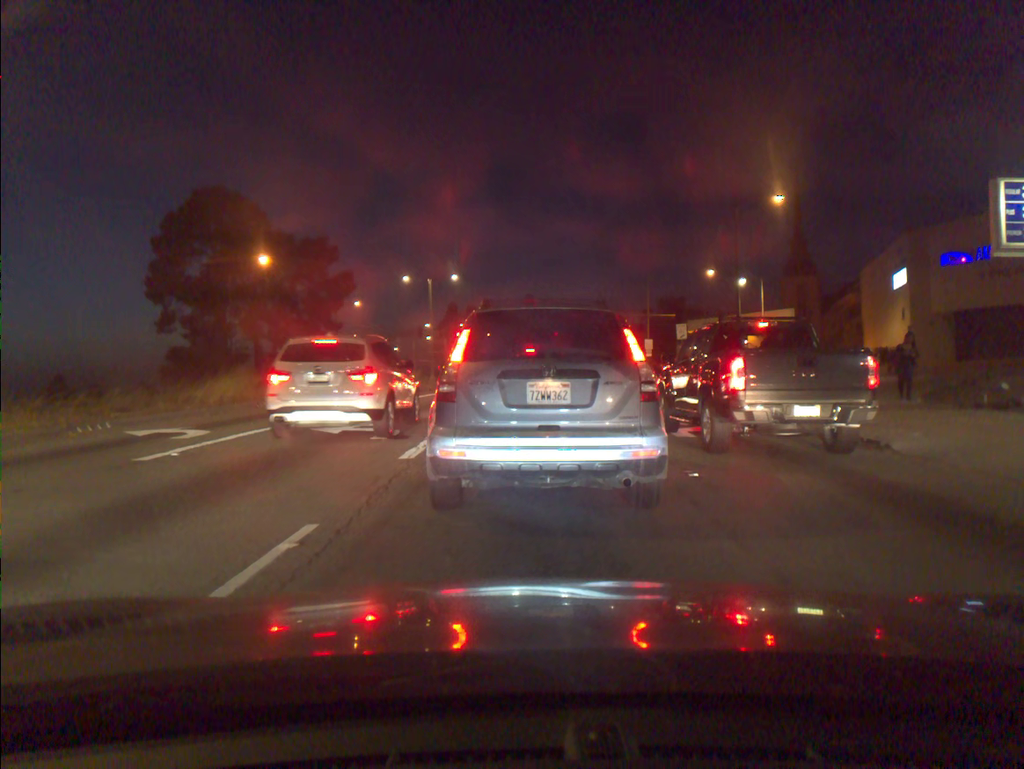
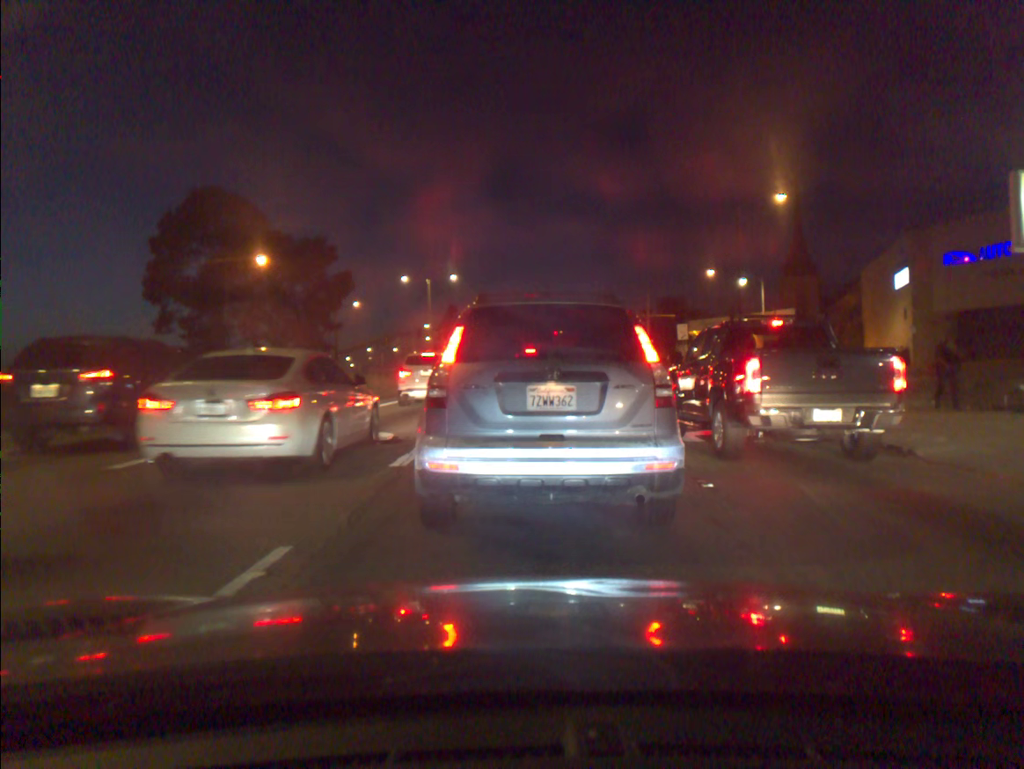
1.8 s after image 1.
(0.0, +0.7) m; -1°
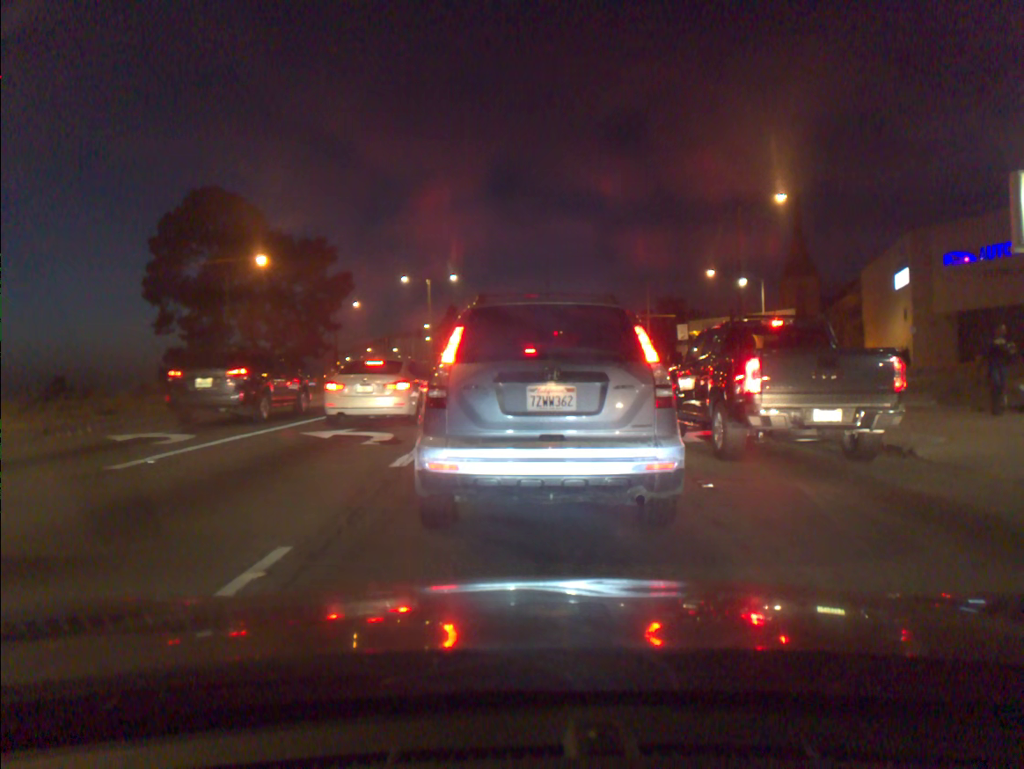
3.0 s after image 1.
(0.0, 0.0) m; 0°
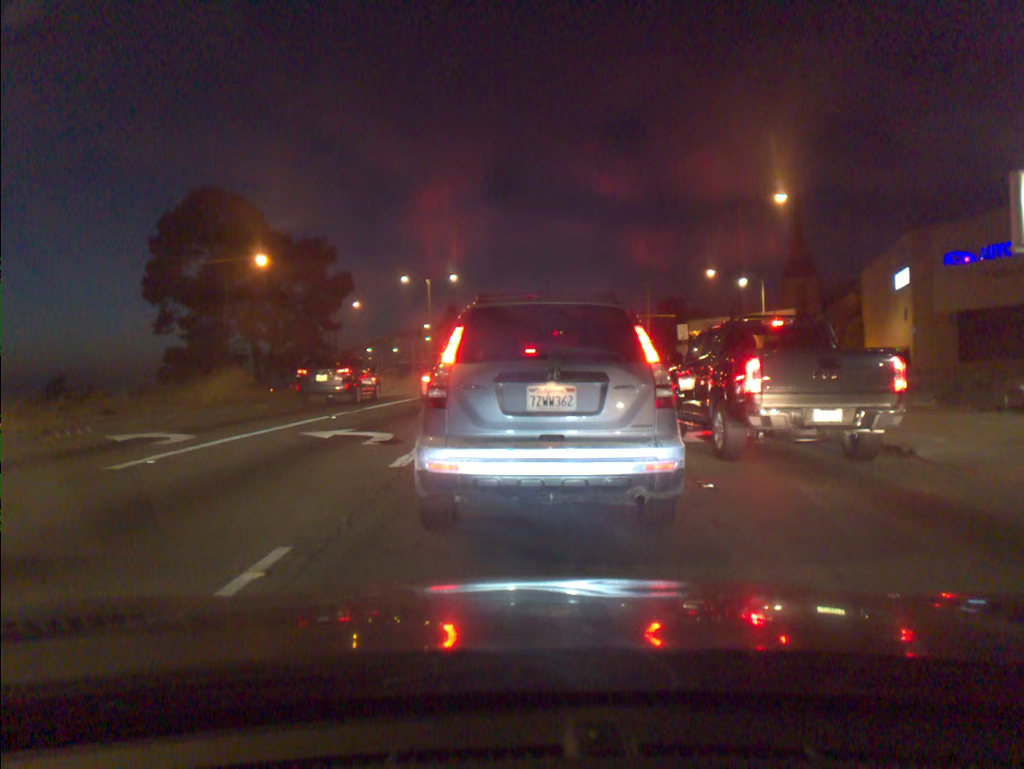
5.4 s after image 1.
(0.0, 0.0) m; -1°
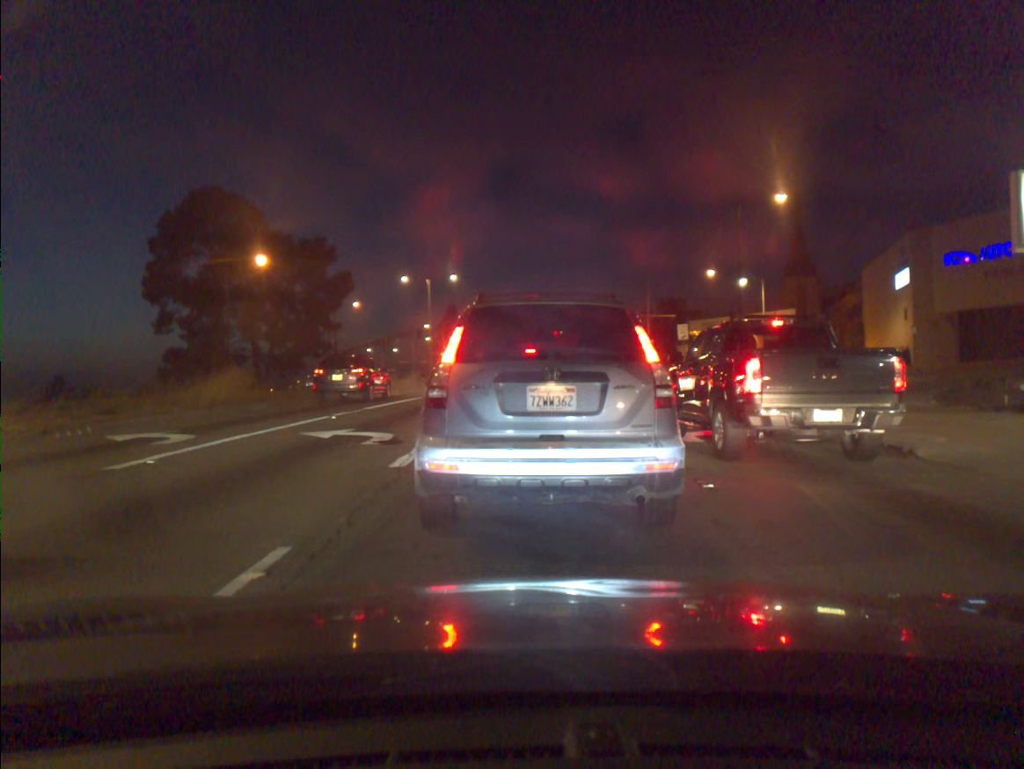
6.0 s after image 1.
(0.0, 0.0) m; 0°
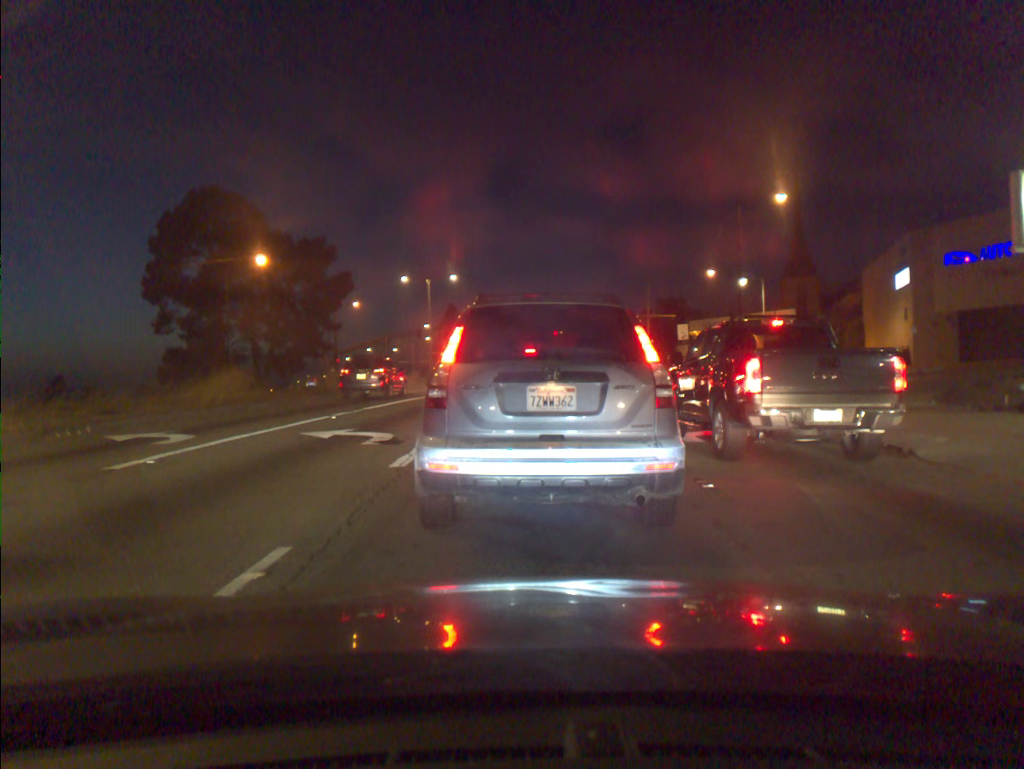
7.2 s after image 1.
(0.0, 0.0) m; 0°
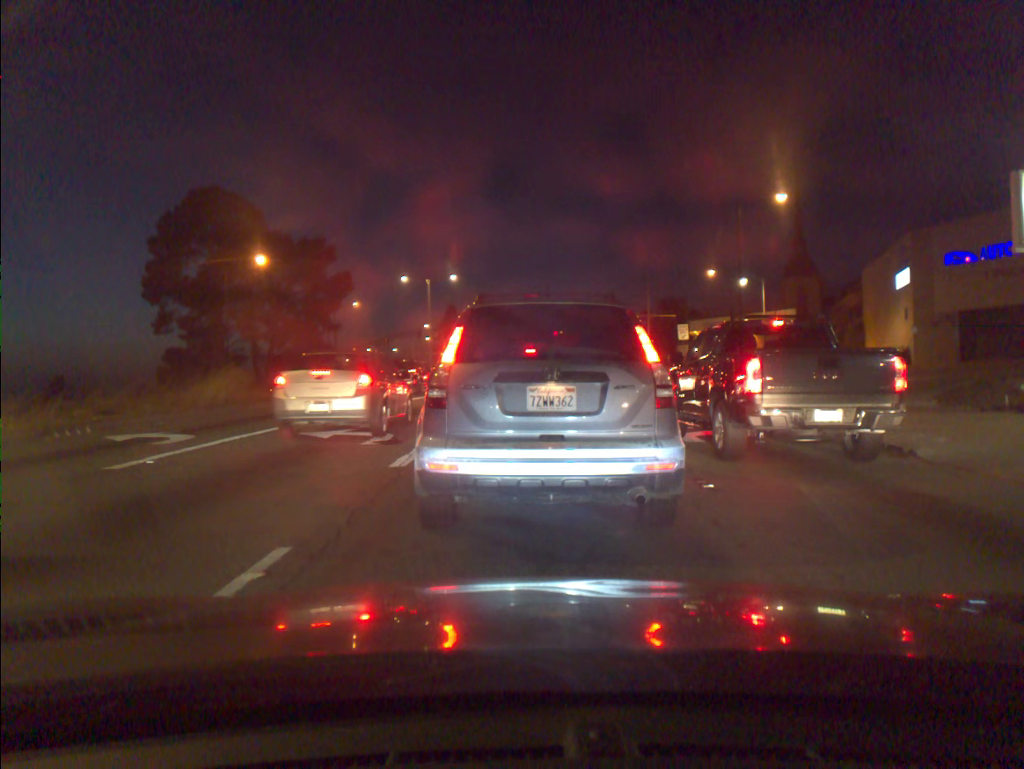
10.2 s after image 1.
(0.0, 0.0) m; -1°
